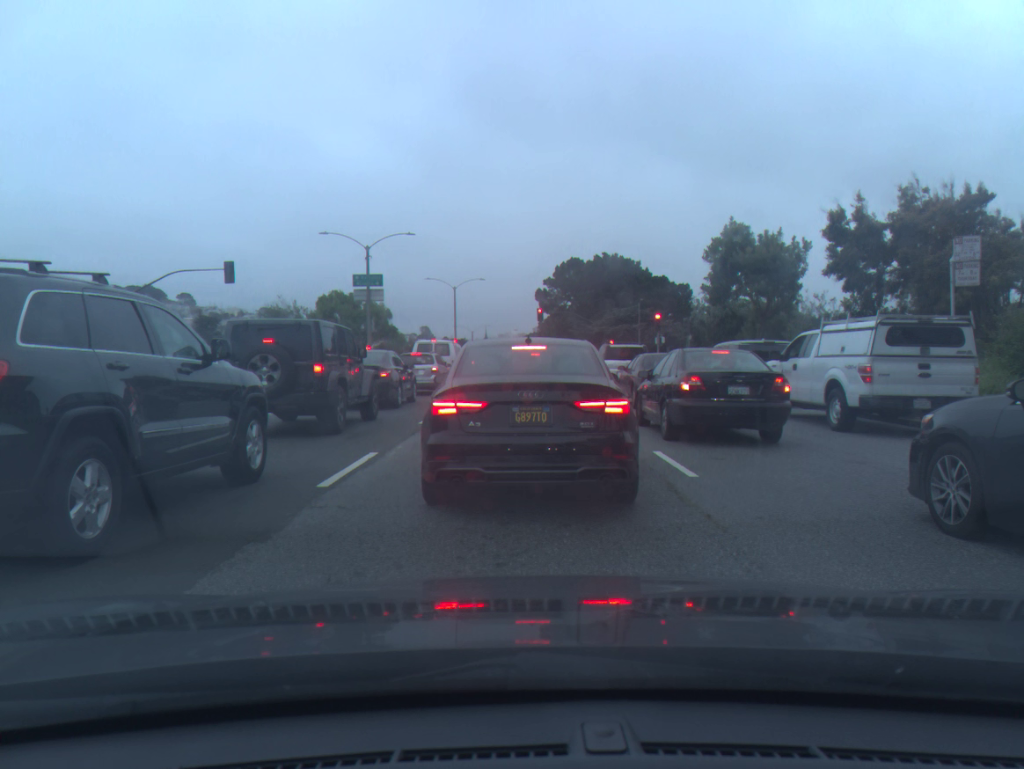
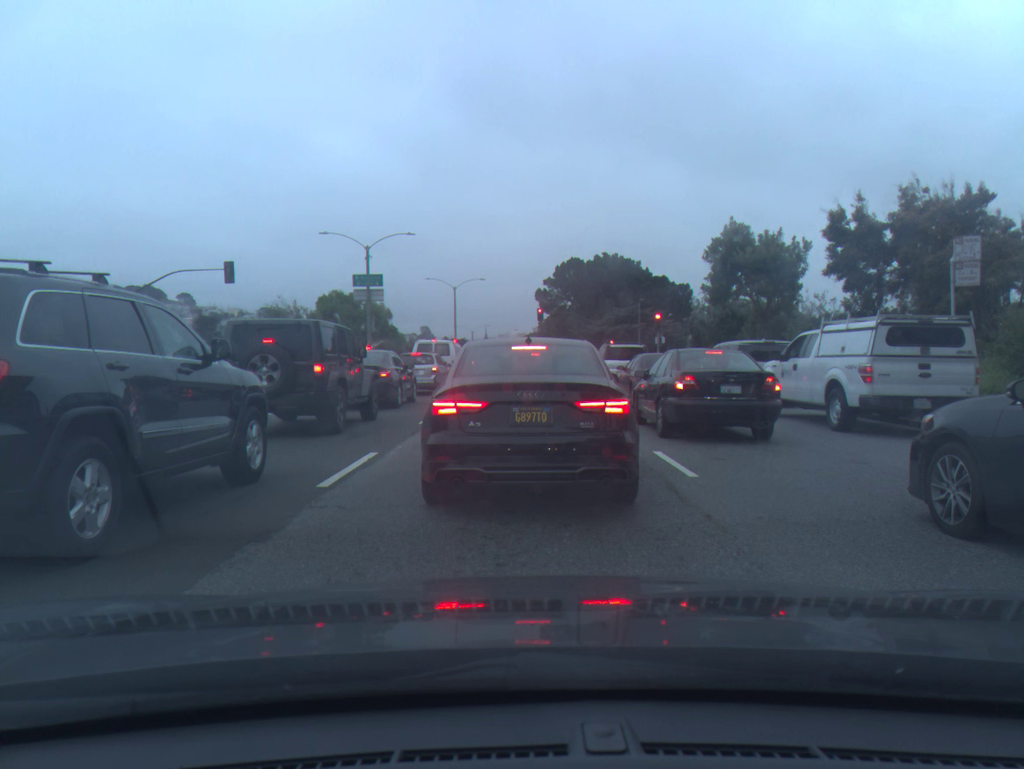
(0.0, 0.0) m; 0°
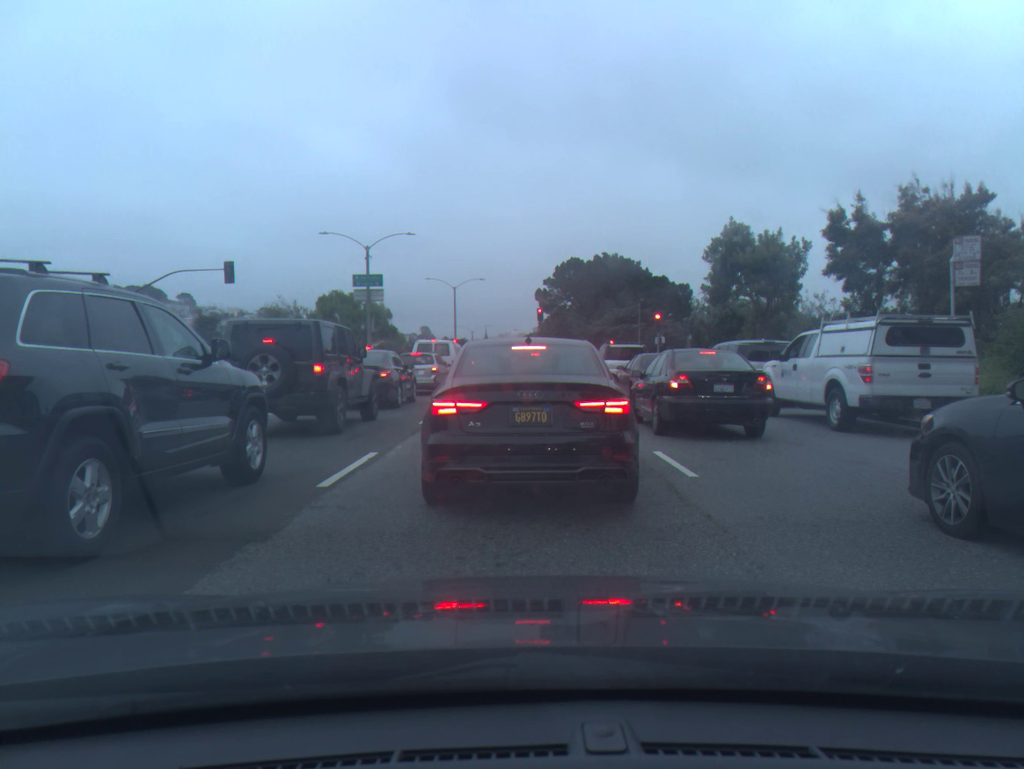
(0.0, 0.0) m; 0°
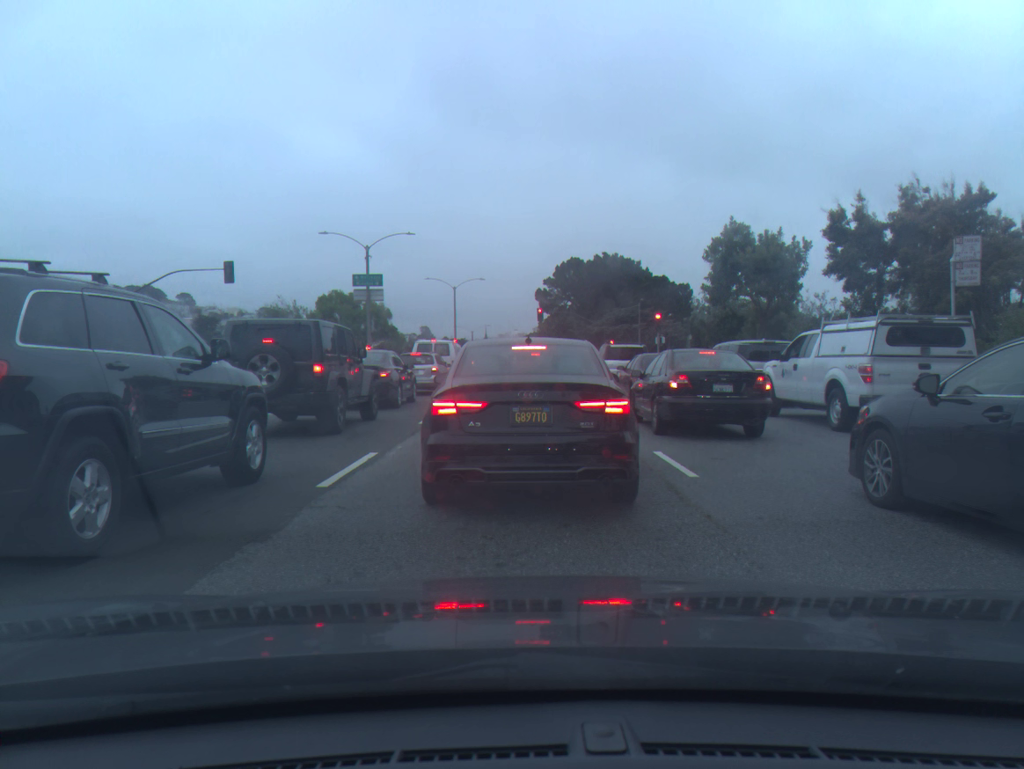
(0.0, 0.0) m; 0°
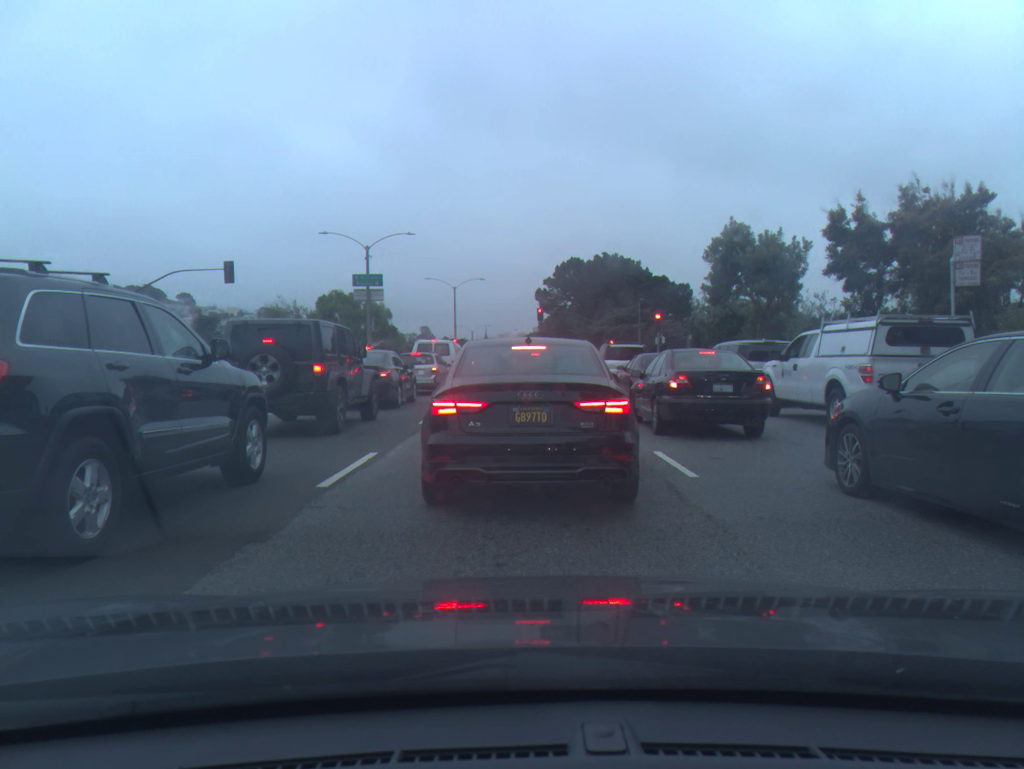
(0.0, 0.0) m; 0°
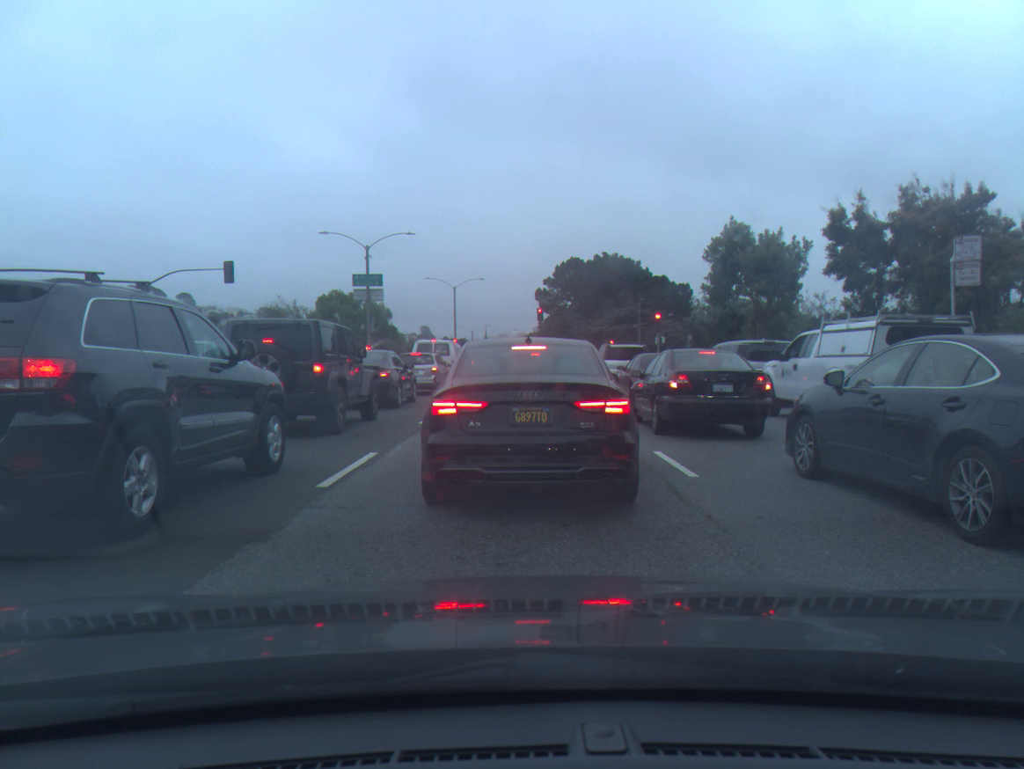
(+0.1, 0.0) m; 0°
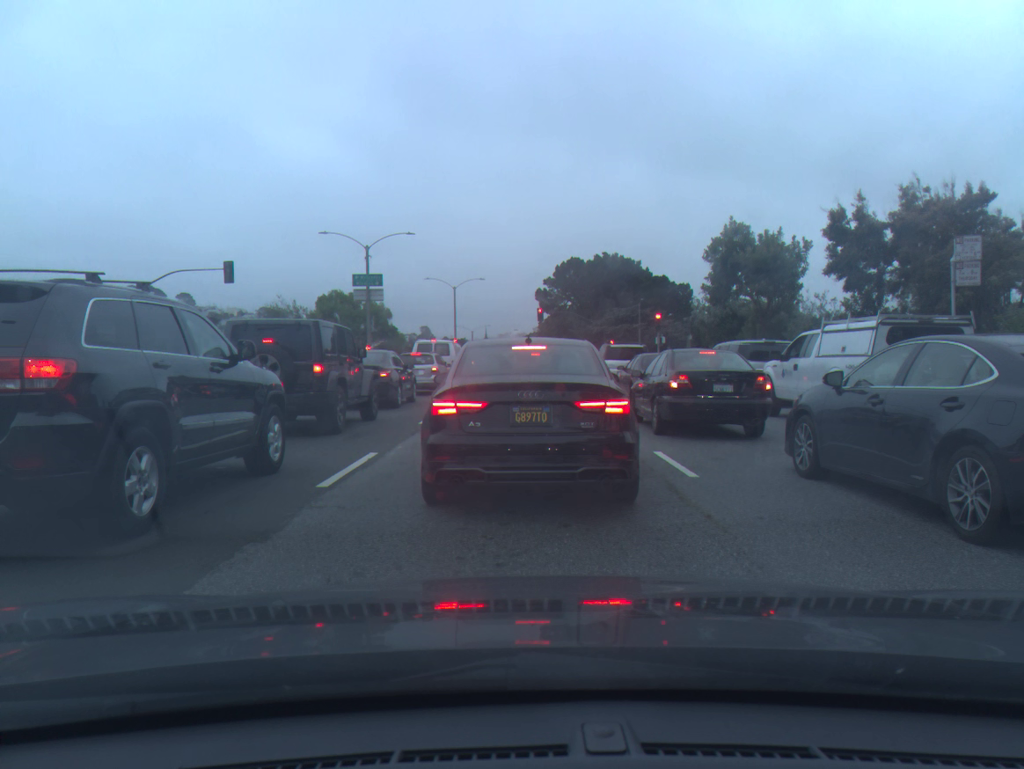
(0.0, 0.0) m; 0°
